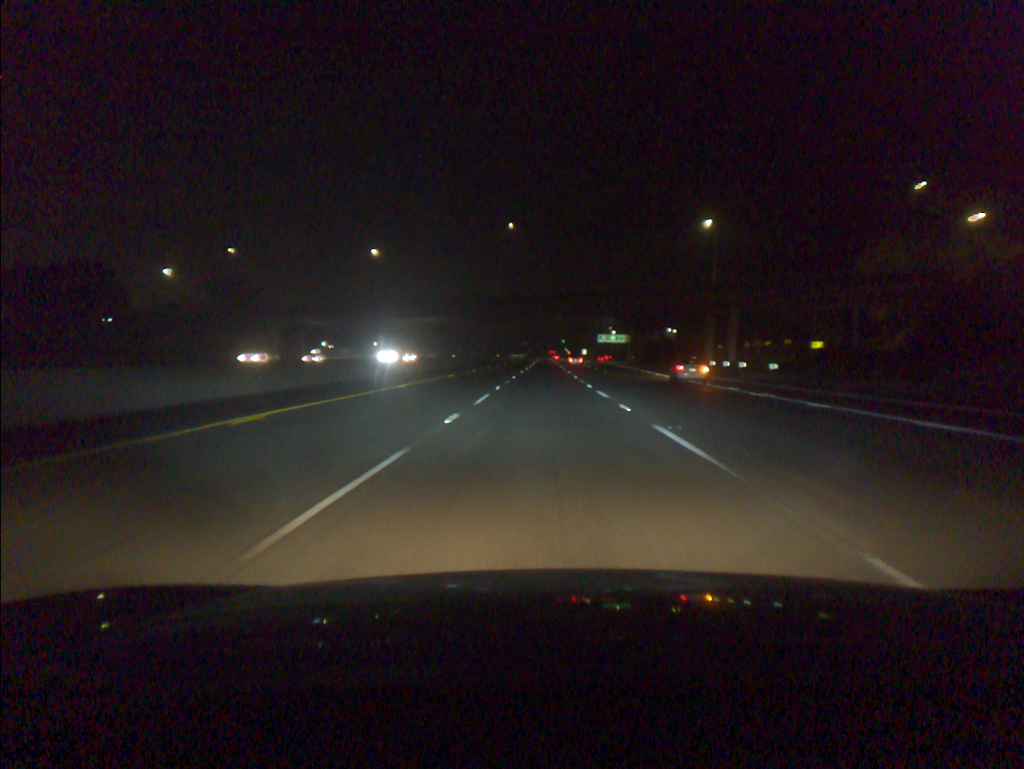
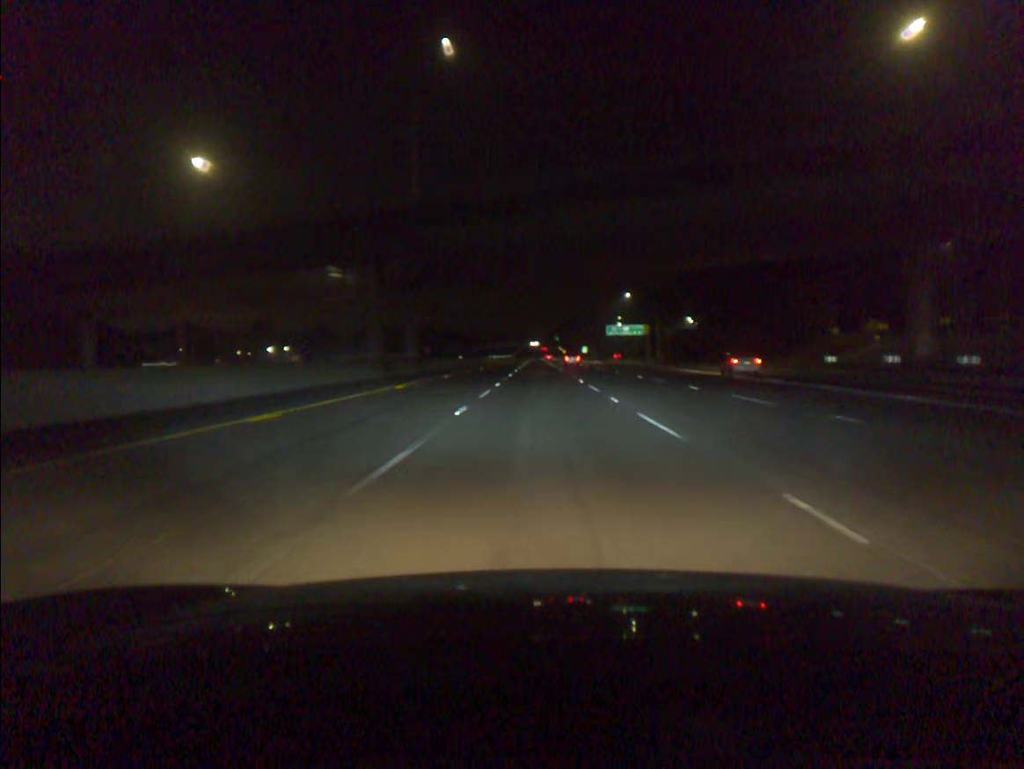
(+0.2, +57.5) m; +1°
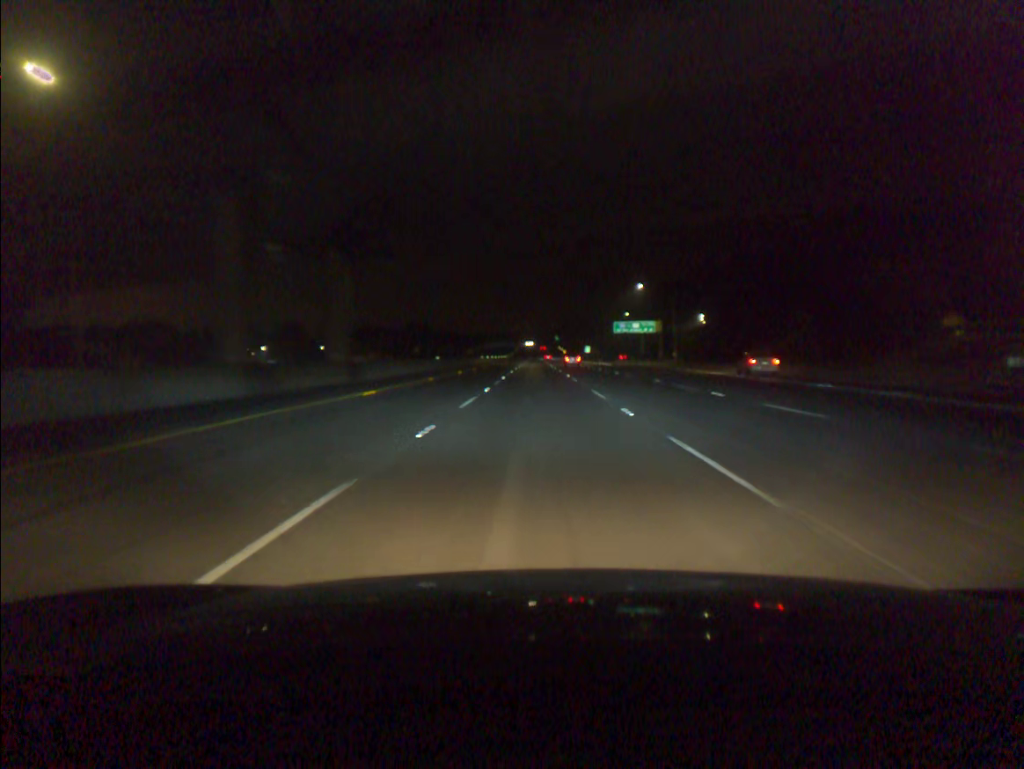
(0.0, +19.2) m; 0°
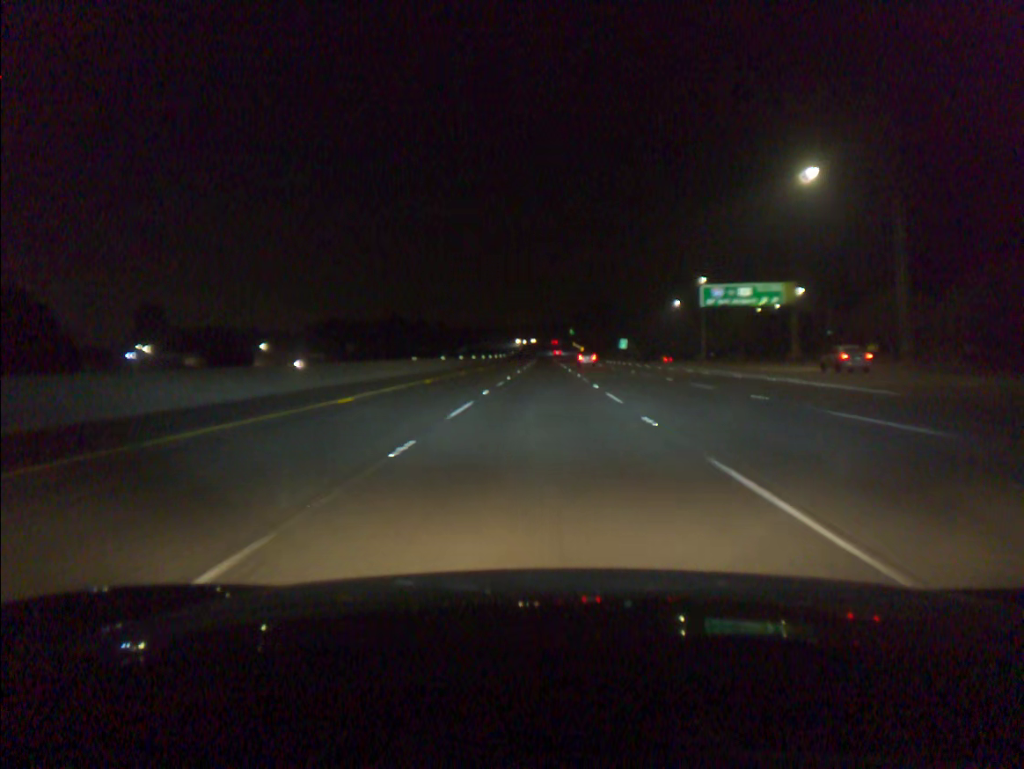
(-0.5, +76.8) m; -1°
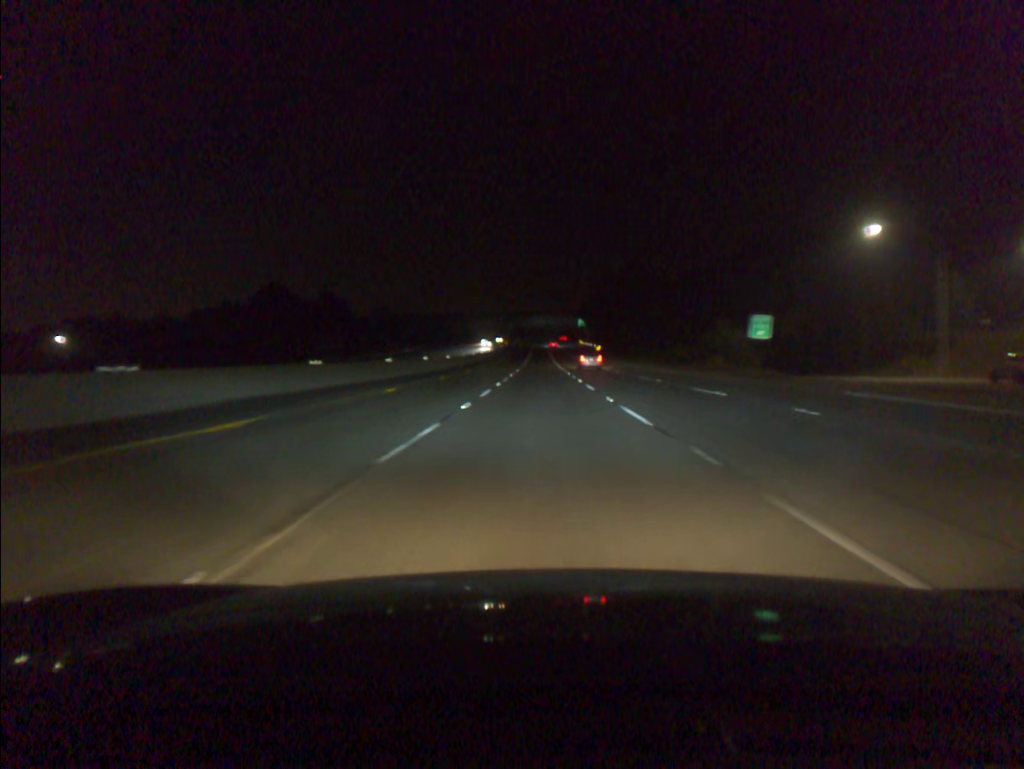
(+0.5, +95.5) m; 0°
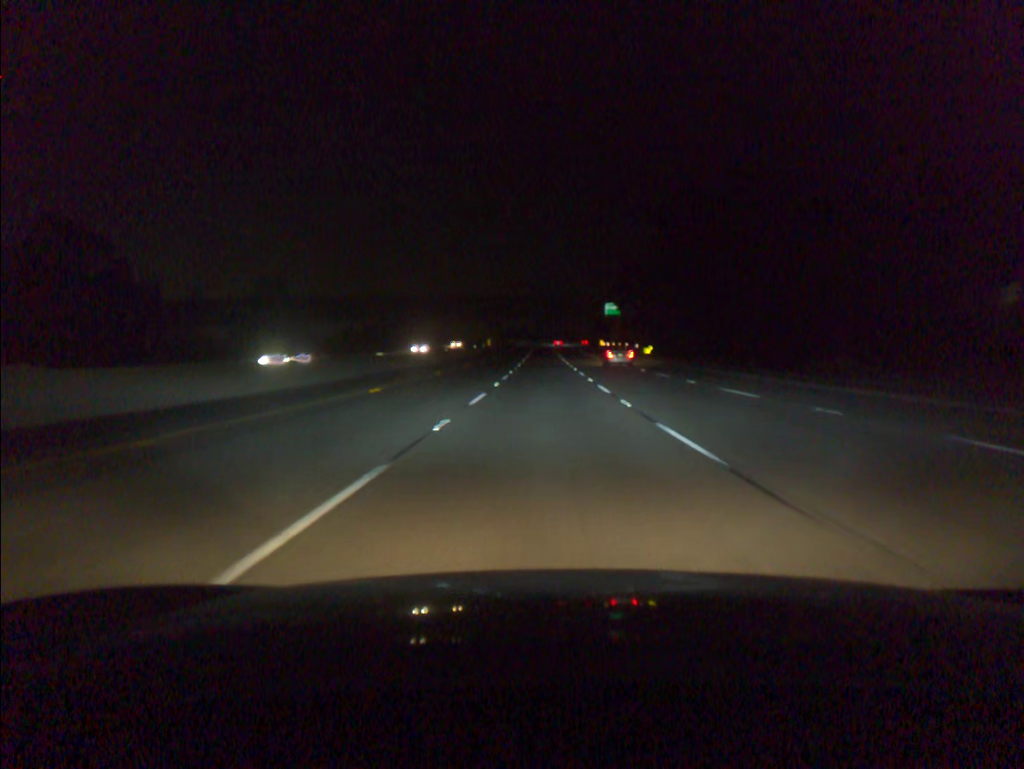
(-0.1, +76.1) m; 0°
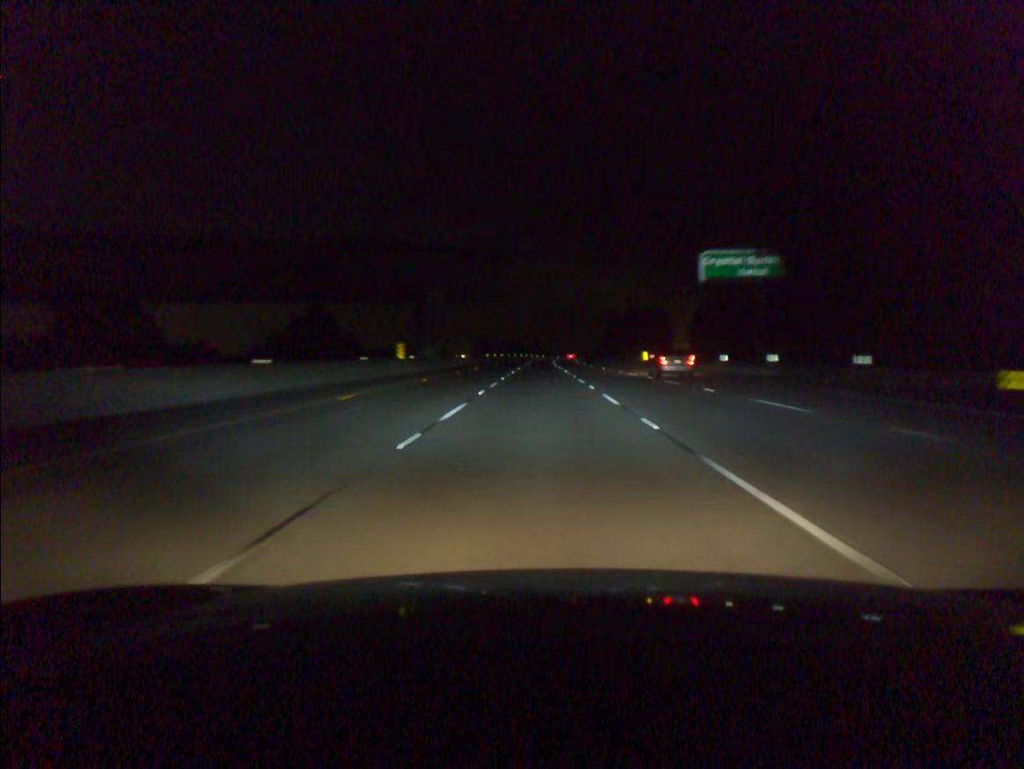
(+0.3, +75.6) m; 0°
